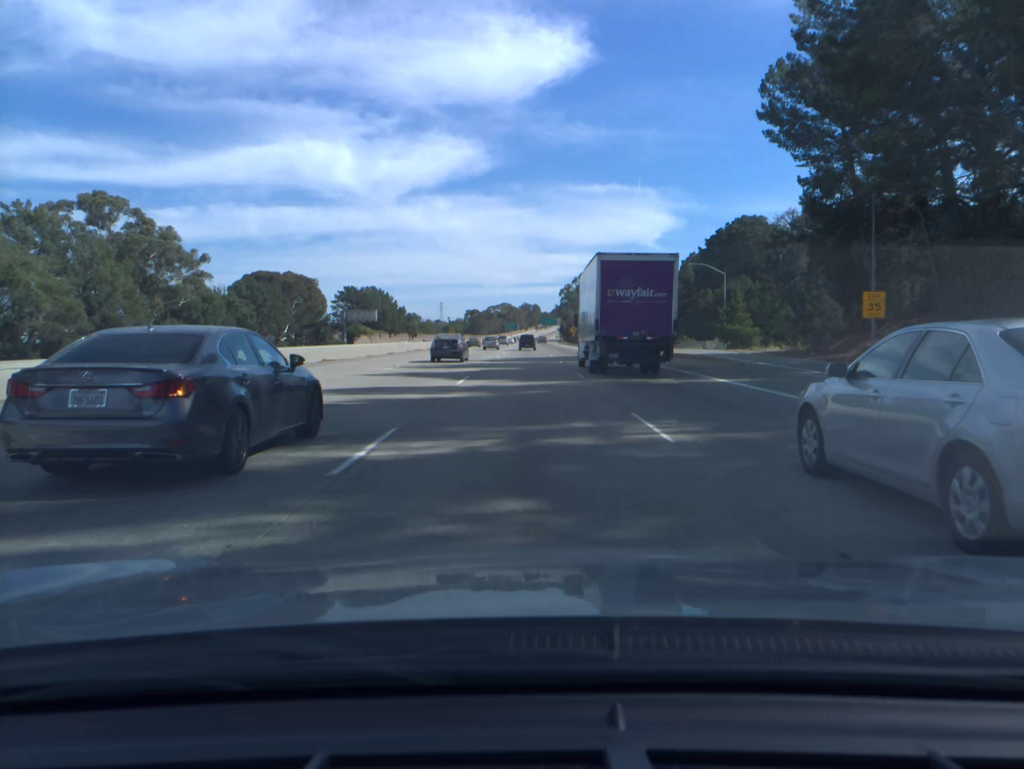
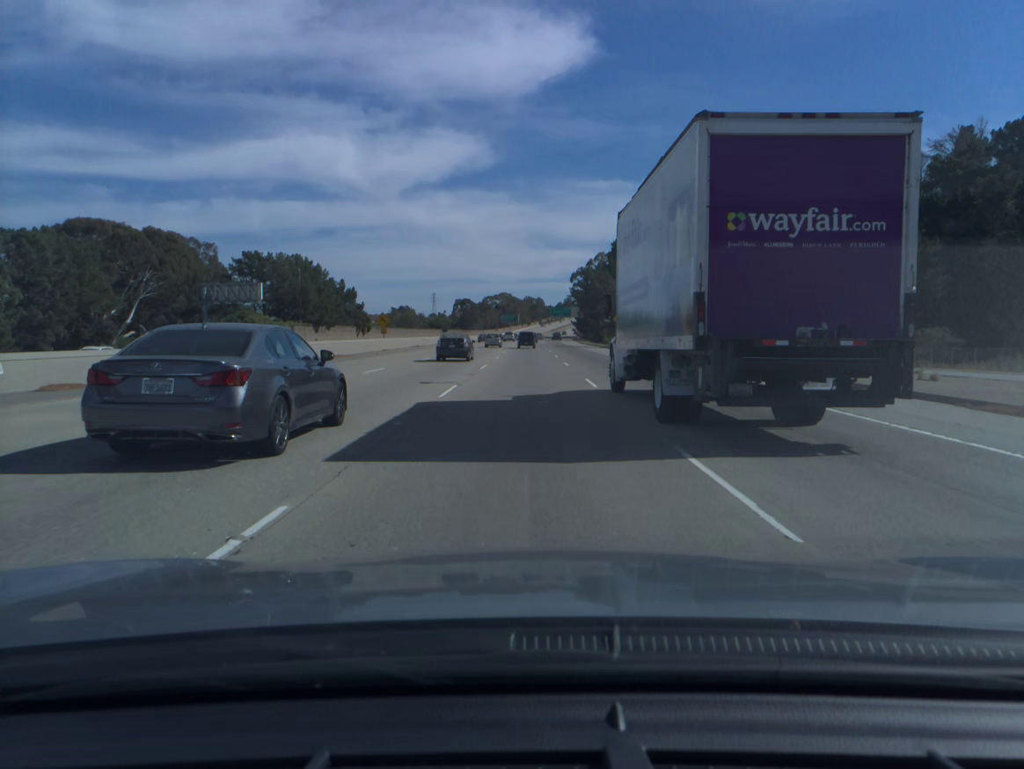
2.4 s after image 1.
(0.0, +78.0) m; 0°
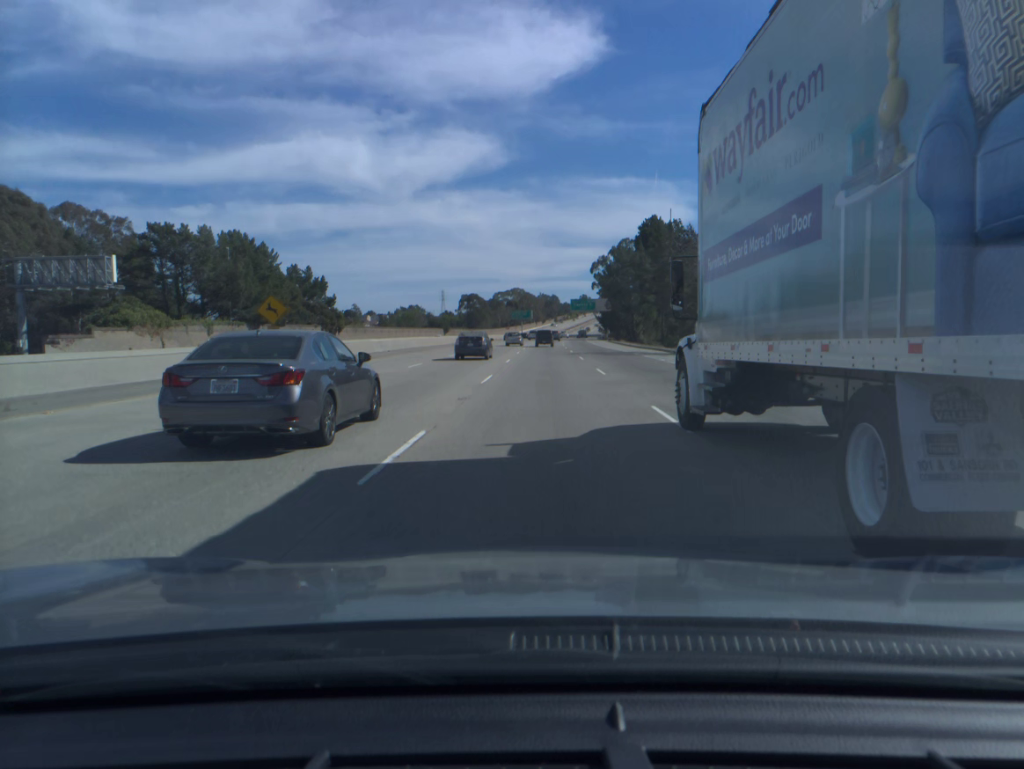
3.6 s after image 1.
(-0.1, +38.9) m; -1°
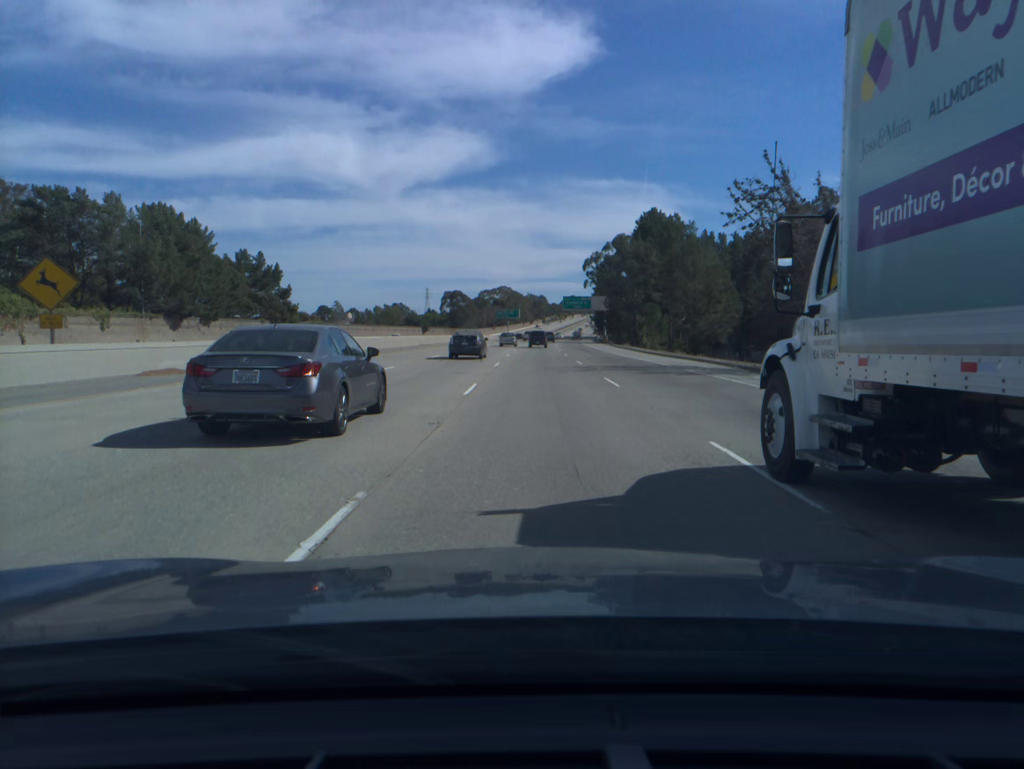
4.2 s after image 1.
(0.0, +19.4) m; +1°
